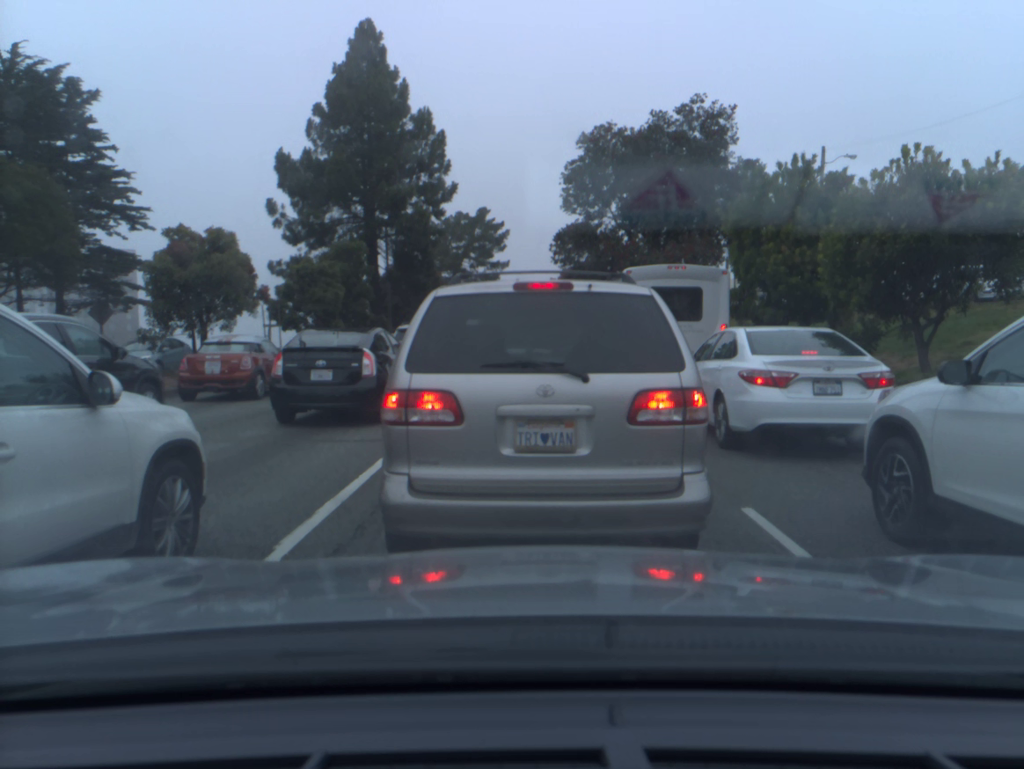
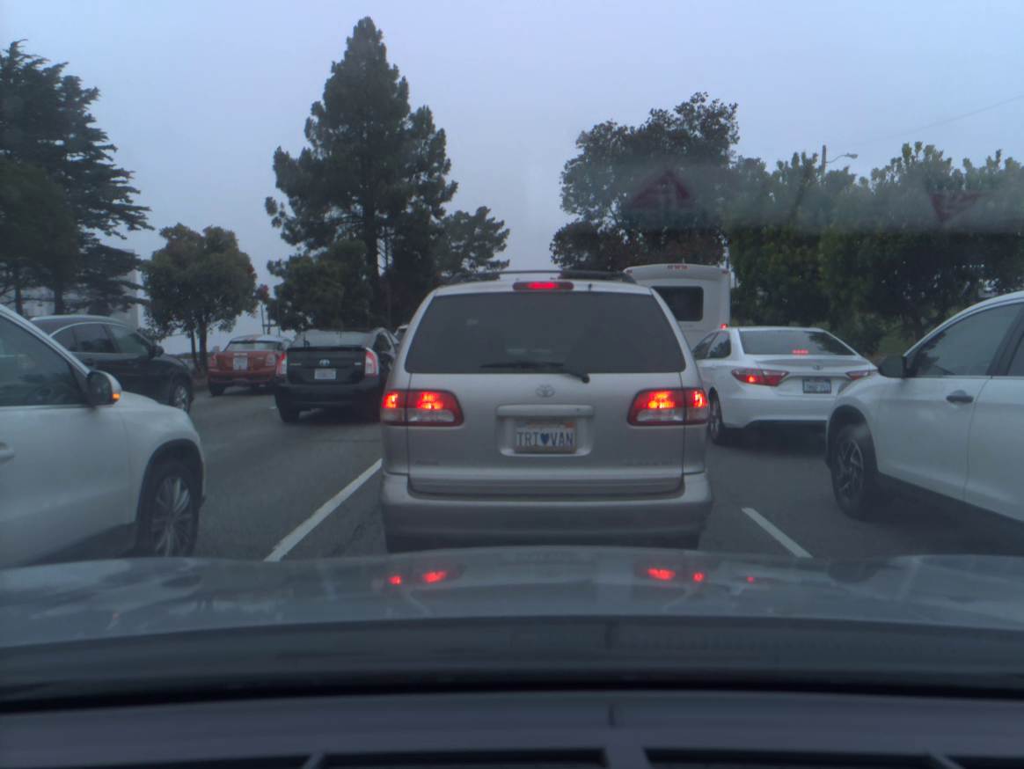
(0.0, 0.0) m; 0°
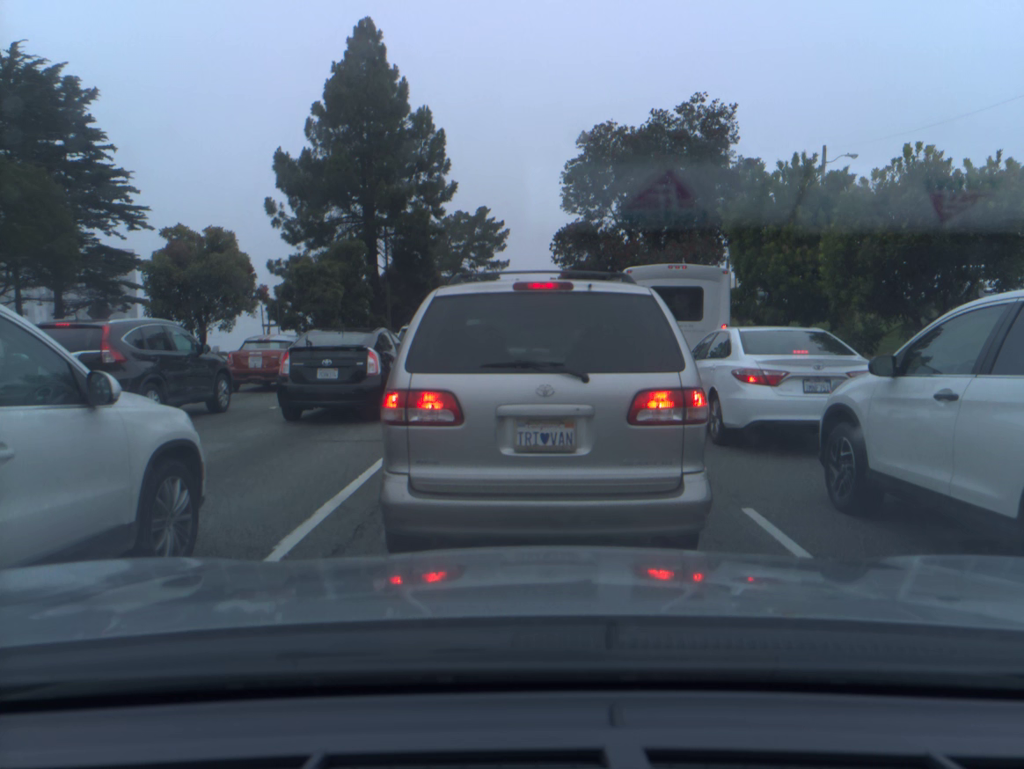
(0.0, 0.0) m; 0°
